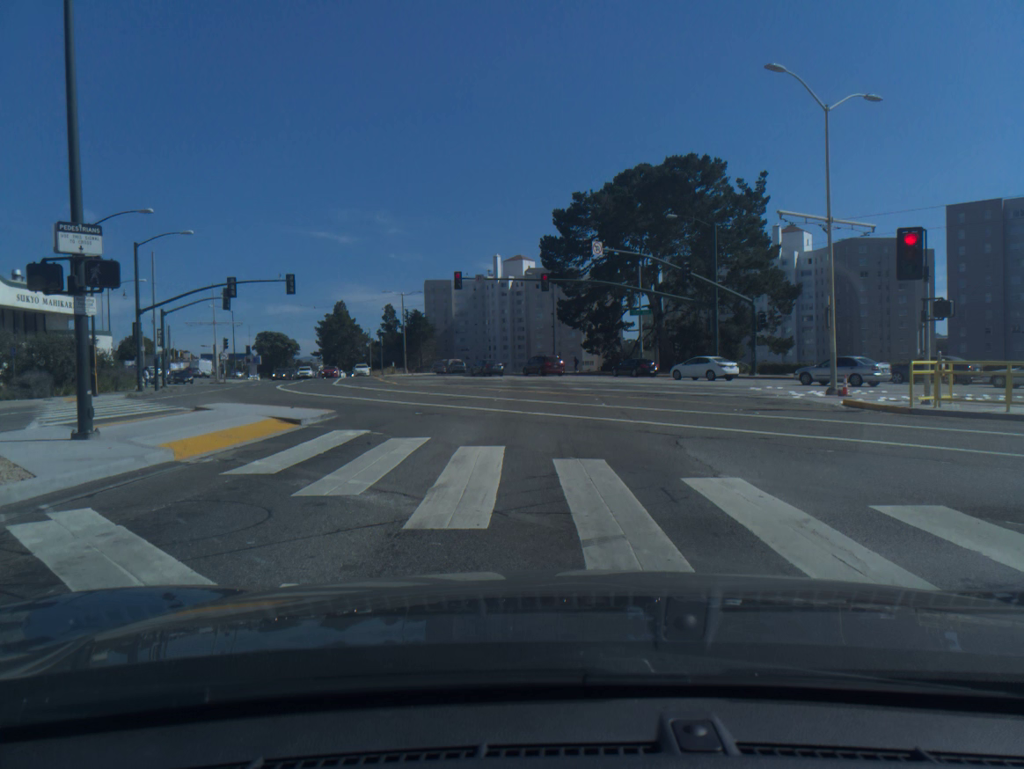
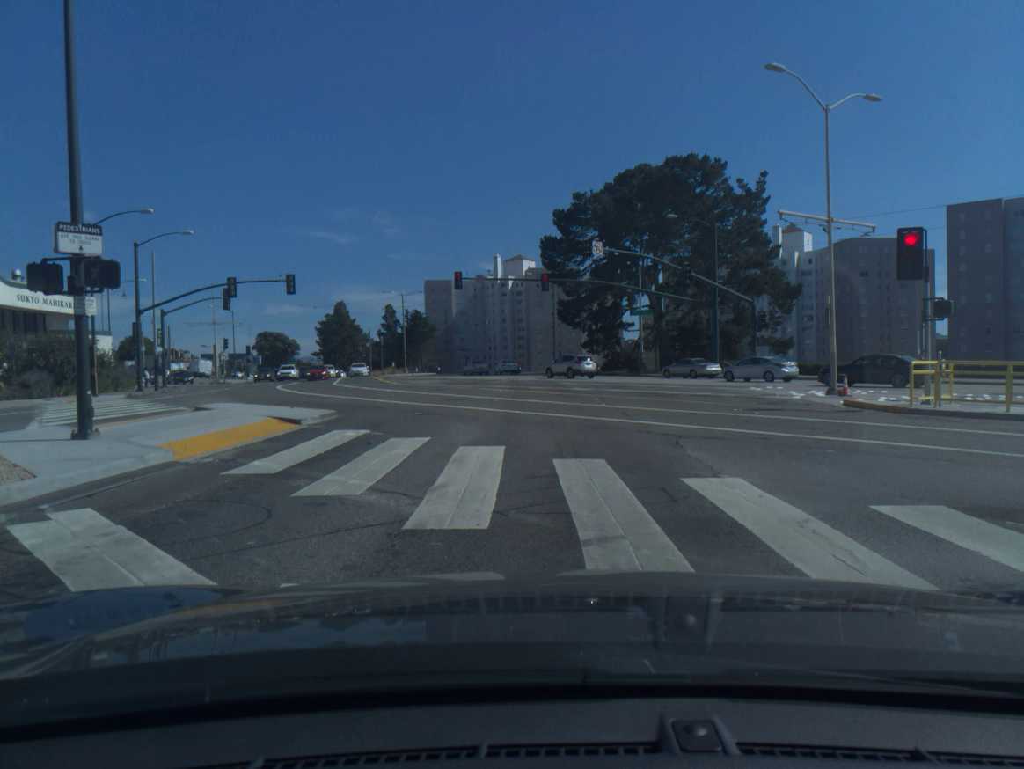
(0.0, 0.0) m; 0°
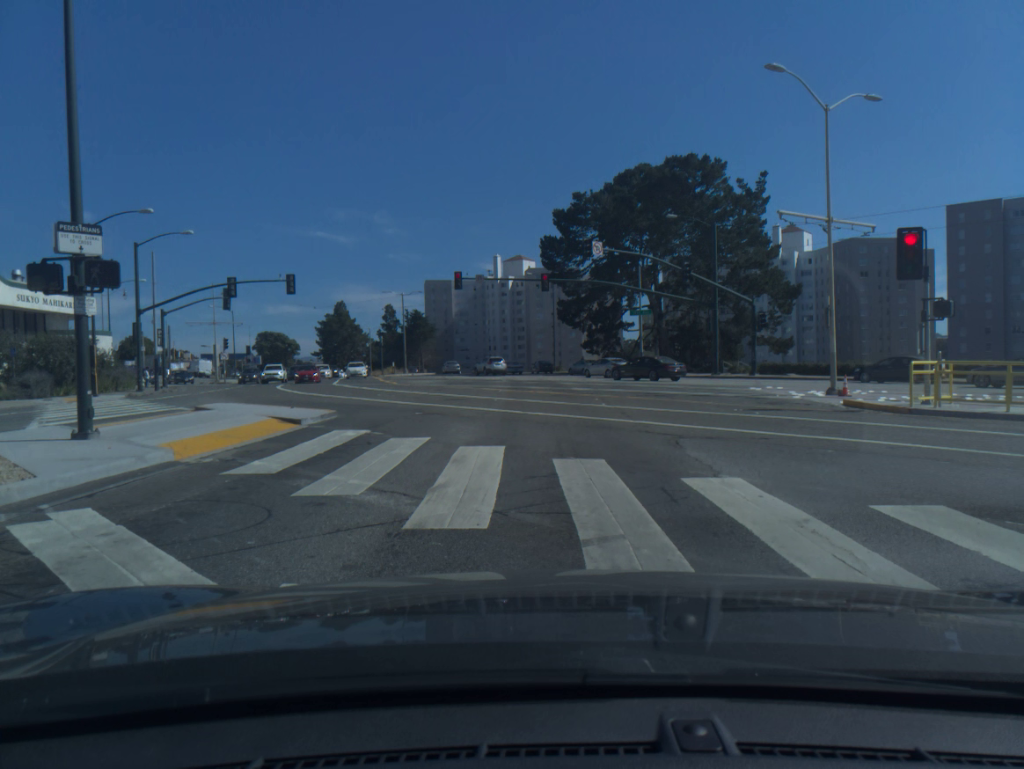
(0.0, 0.0) m; 0°
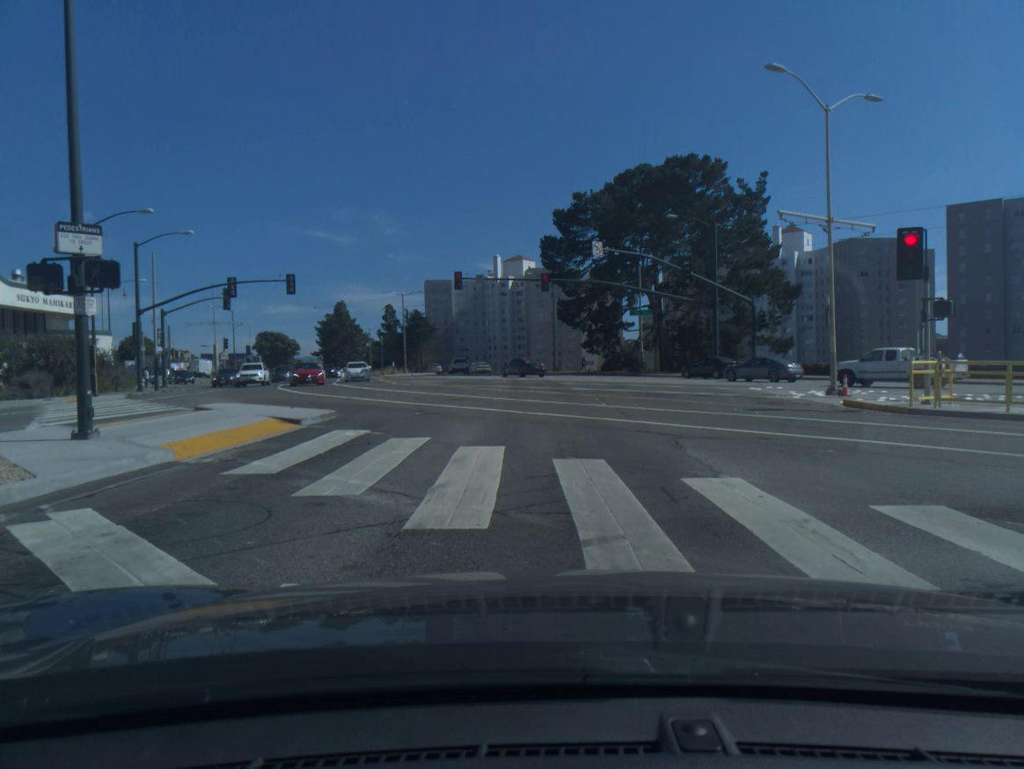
(0.0, 0.0) m; 0°
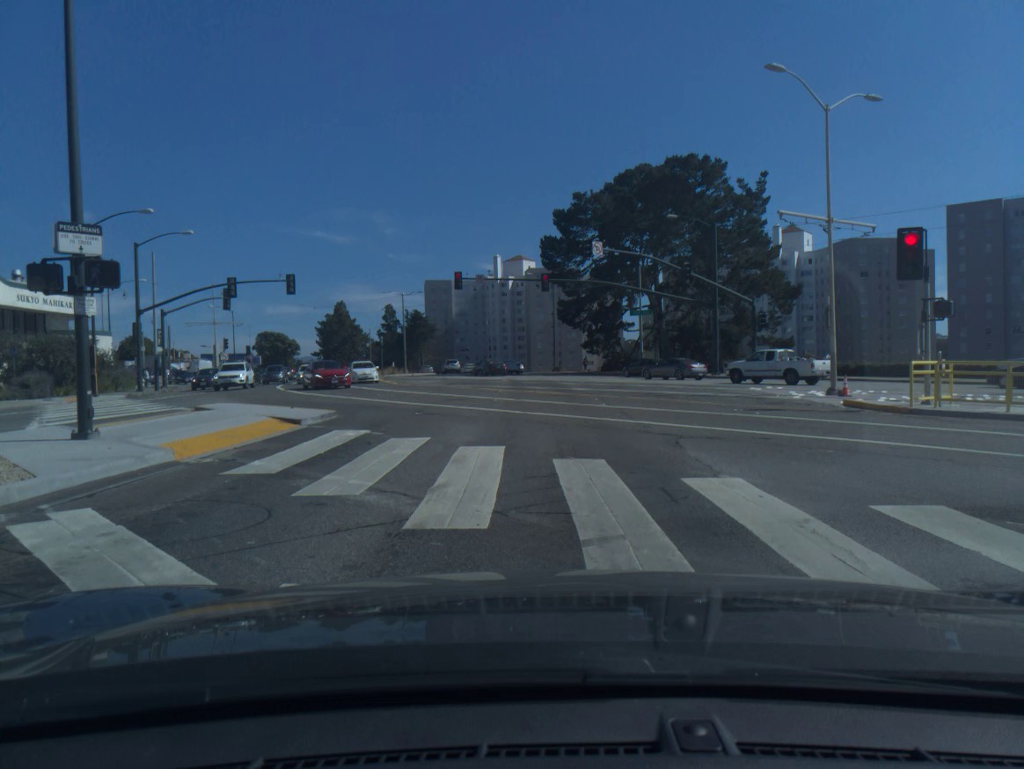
(0.0, 0.0) m; 0°
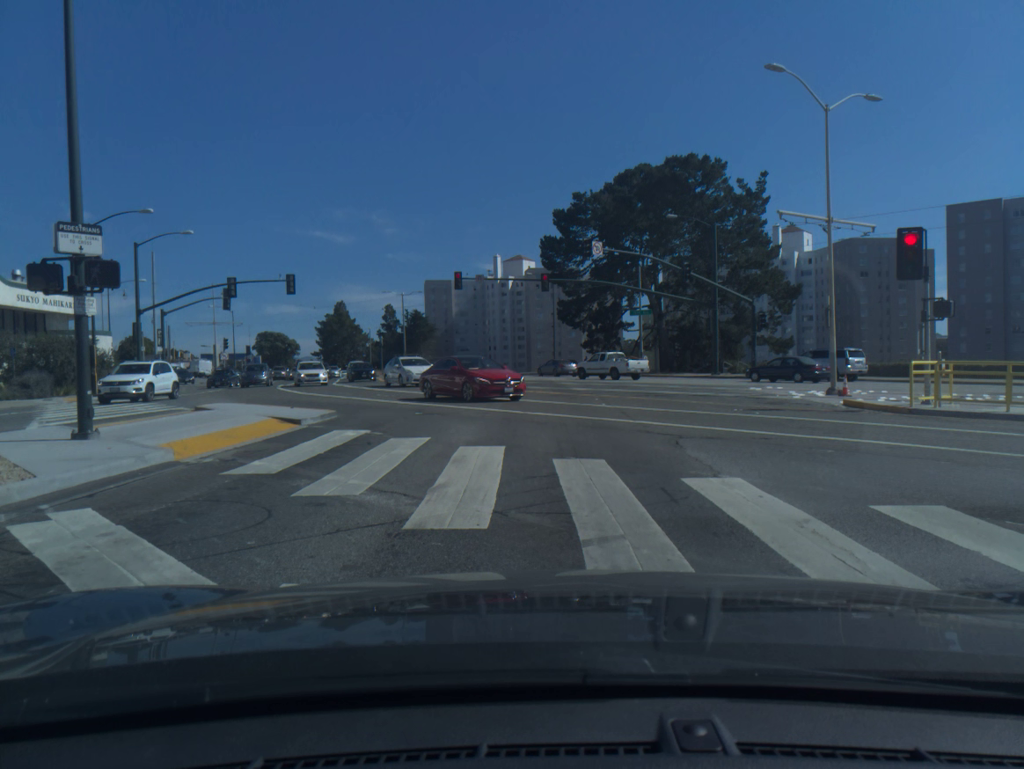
(0.0, 0.0) m; 0°
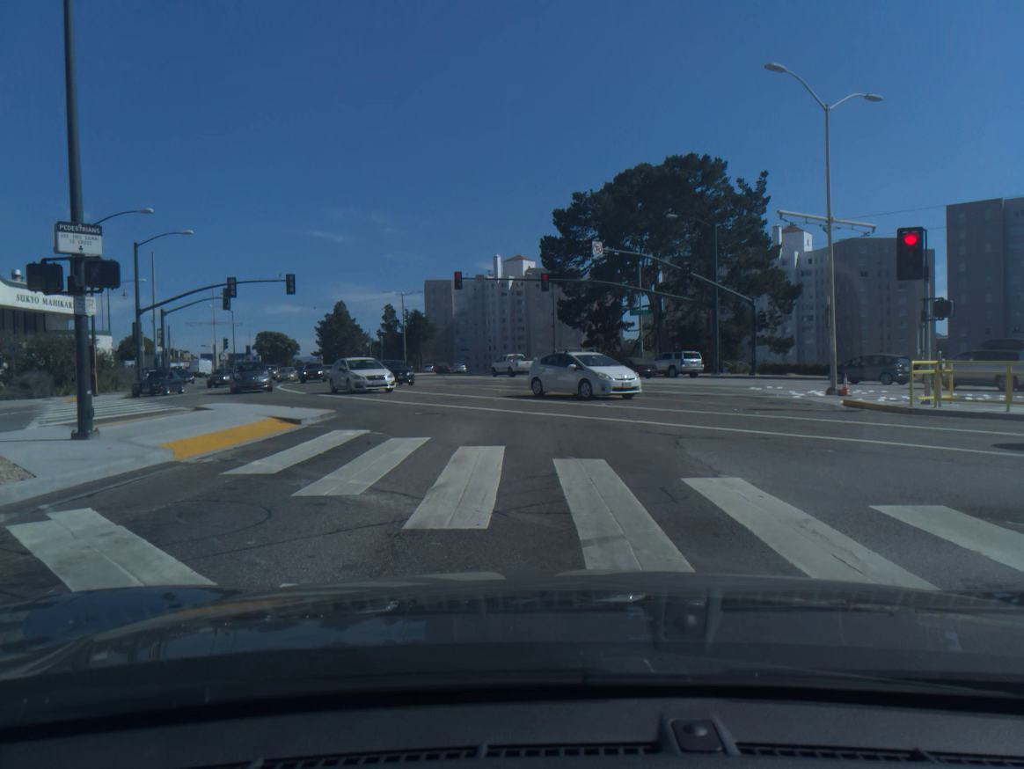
(0.0, 0.0) m; 0°
